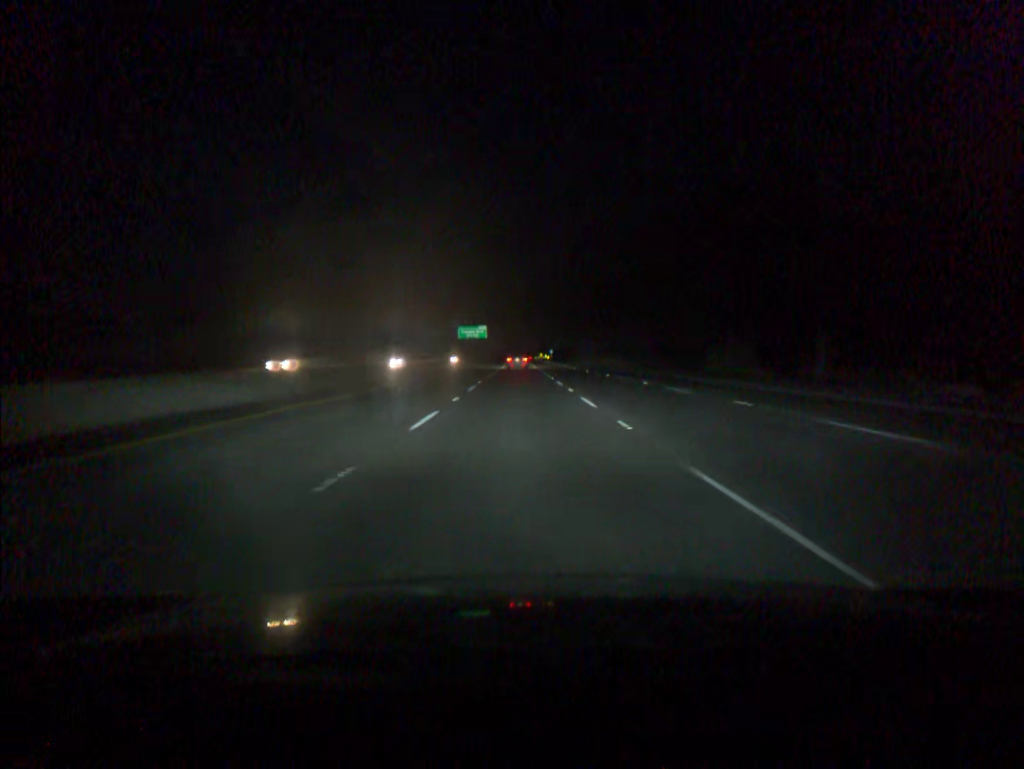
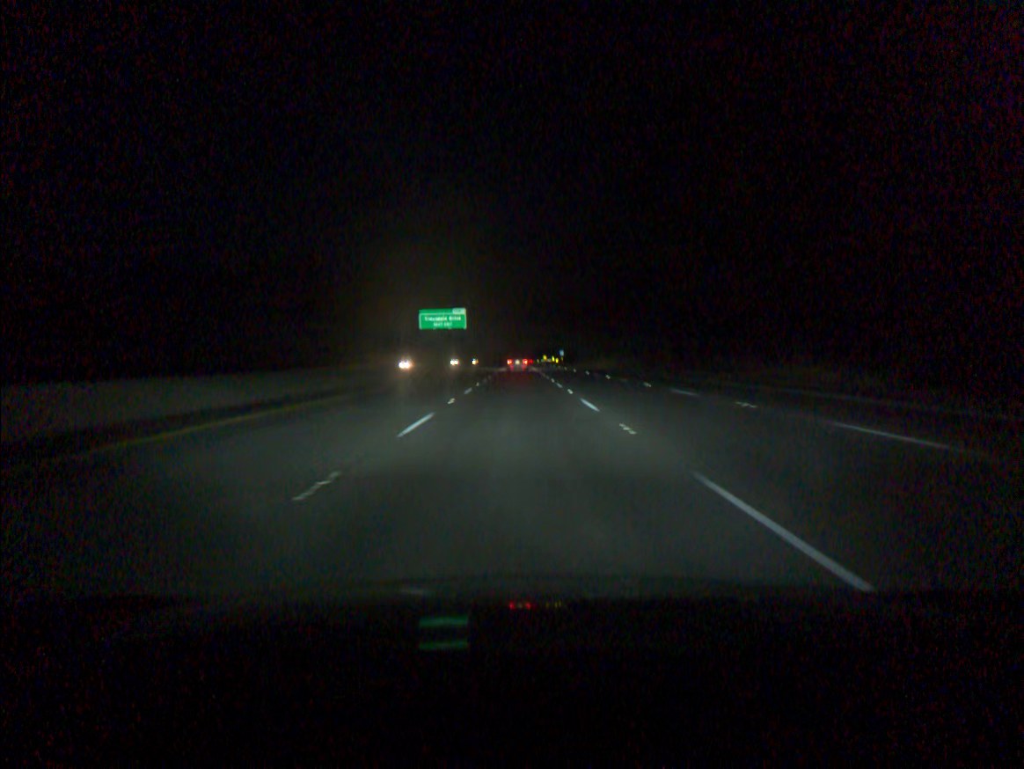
(0.0, +73.4) m; 0°
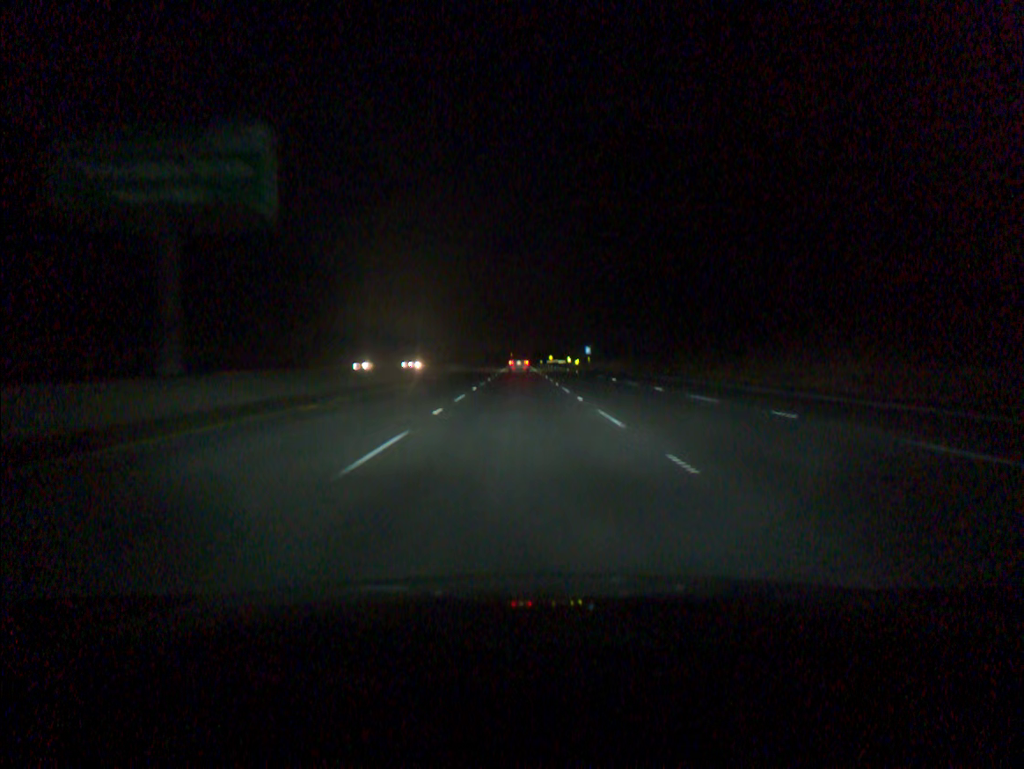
(-0.1, +91.3) m; 0°
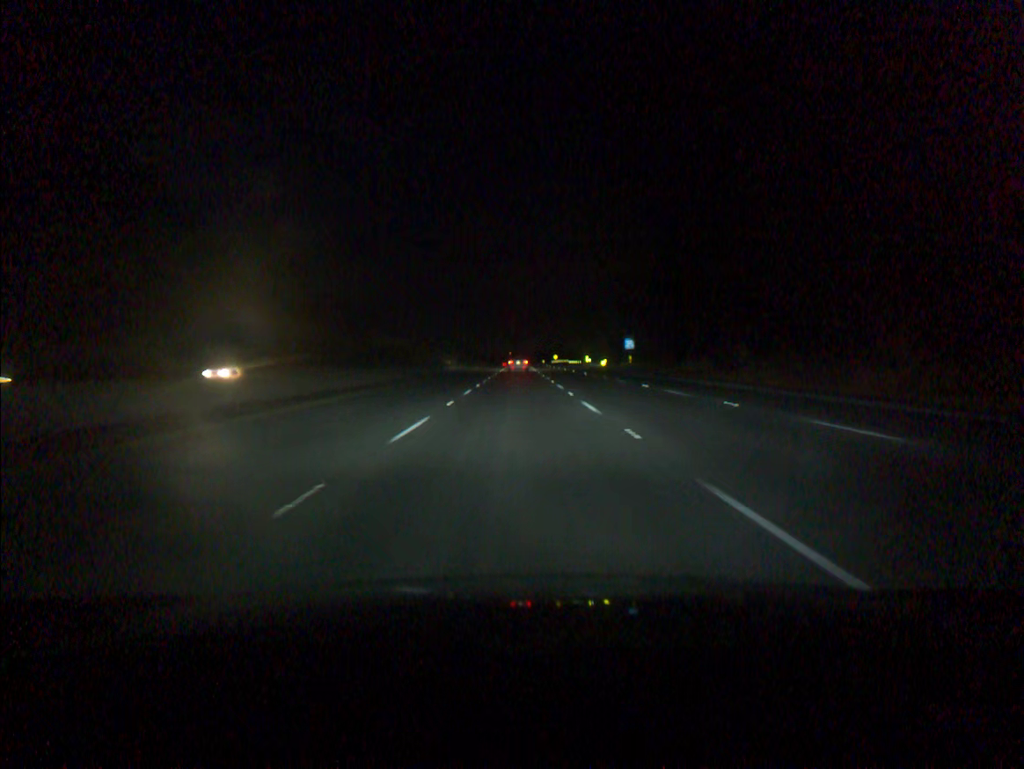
(0.0, +54.8) m; 0°
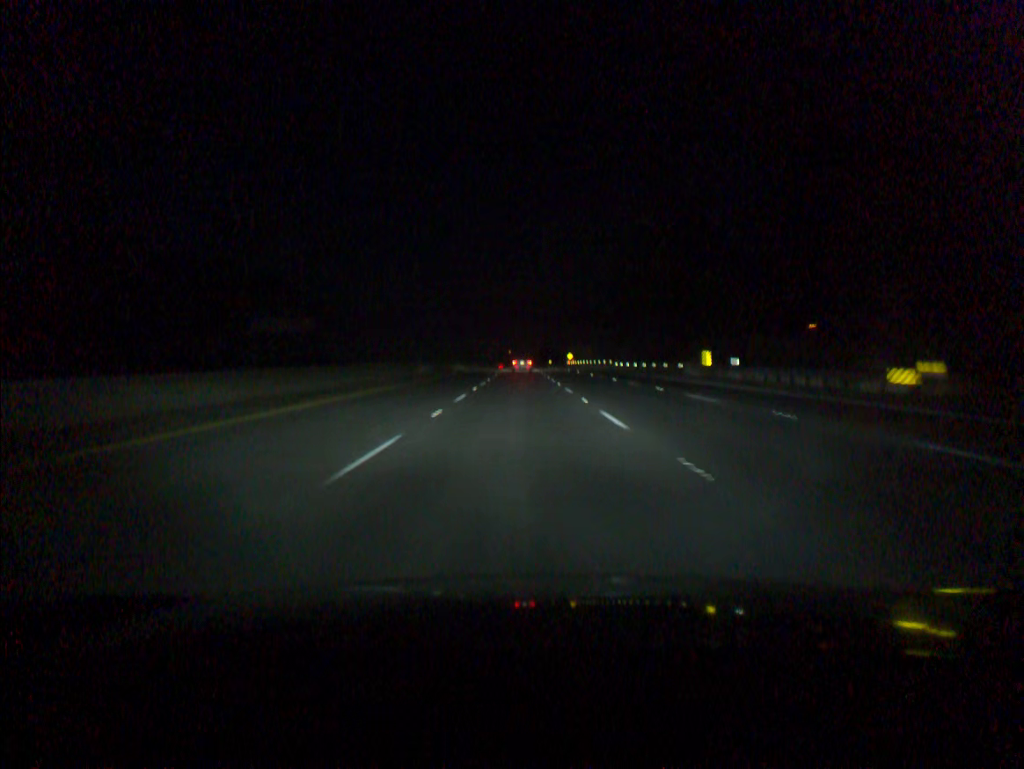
(-0.1, +91.4) m; 0°
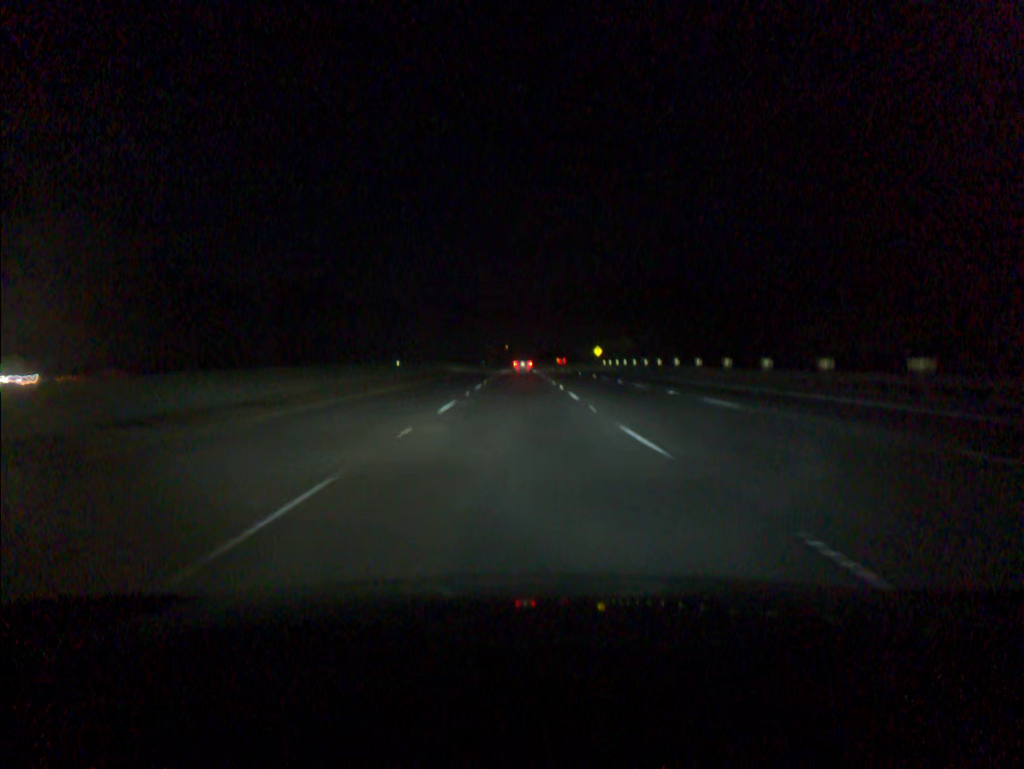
(+0.1, +91.5) m; 0°
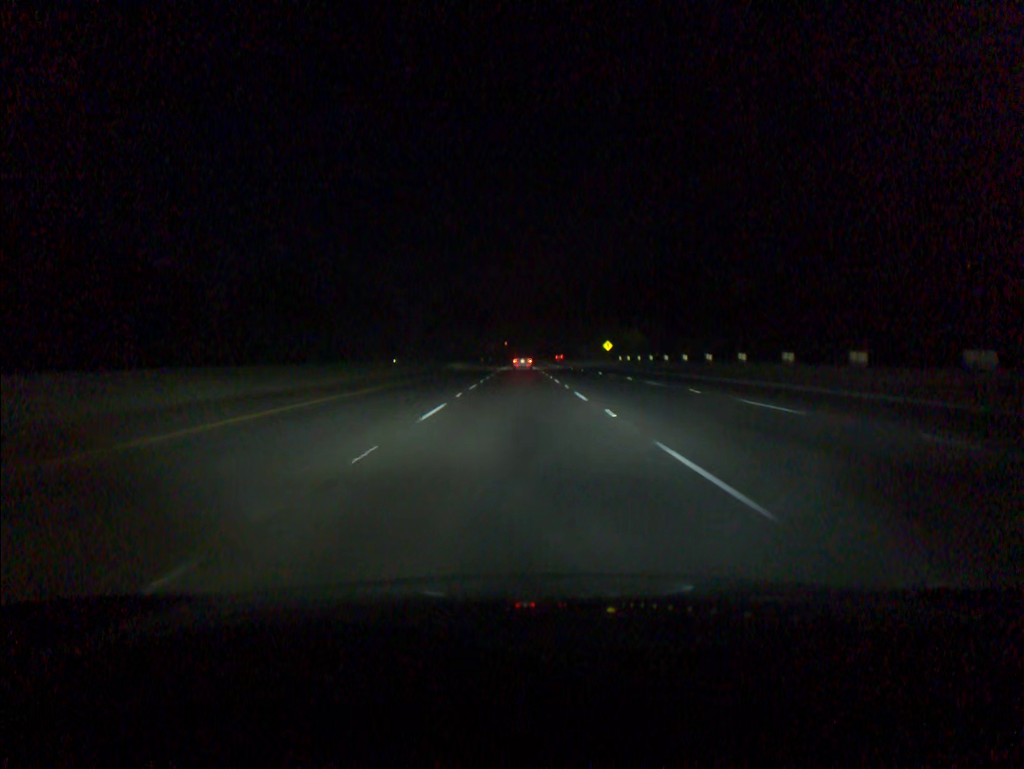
(0.0, +18.3) m; 0°
